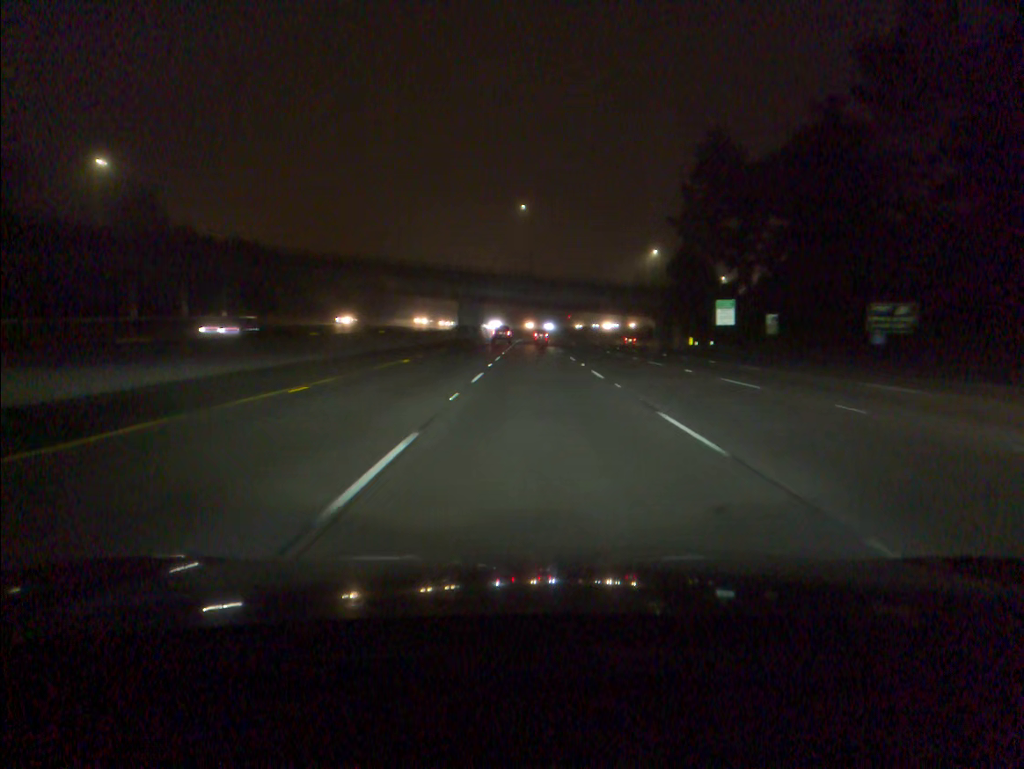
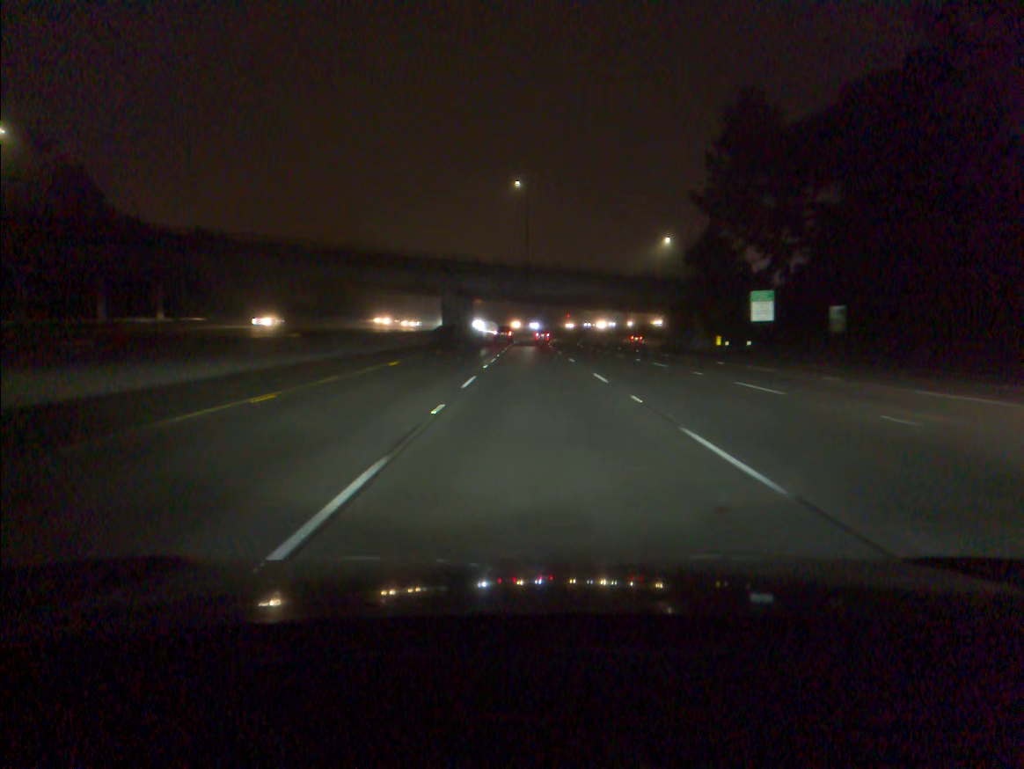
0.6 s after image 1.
(0.0, +16.7) m; 0°
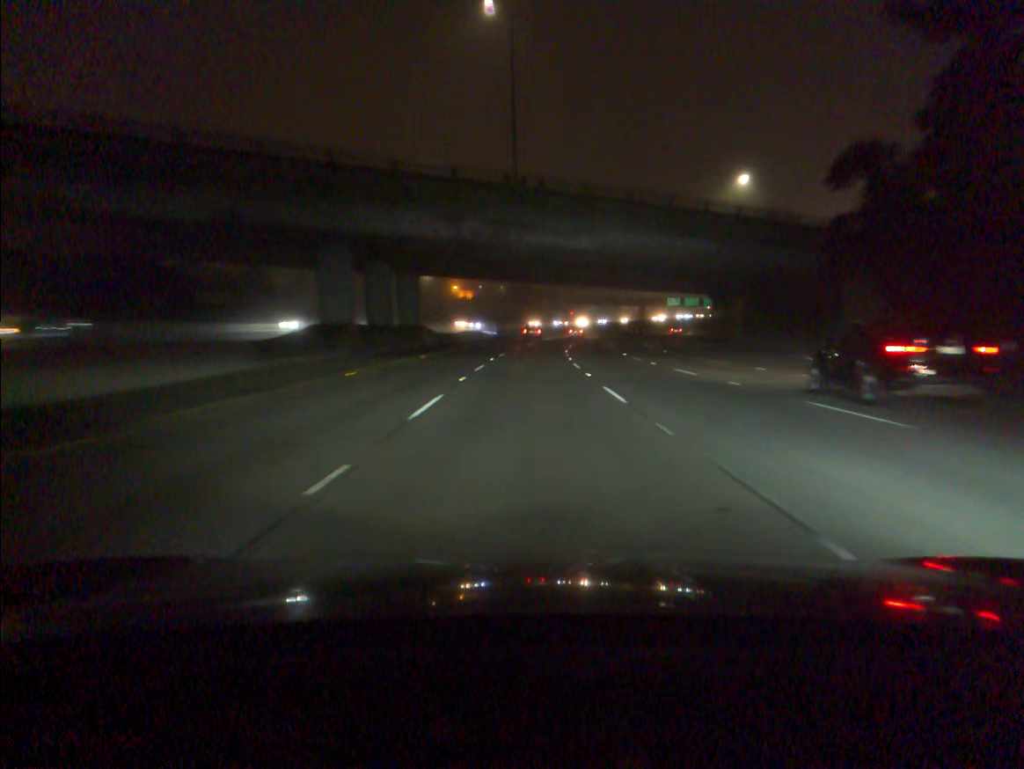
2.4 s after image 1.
(+0.1, +50.0) m; 0°
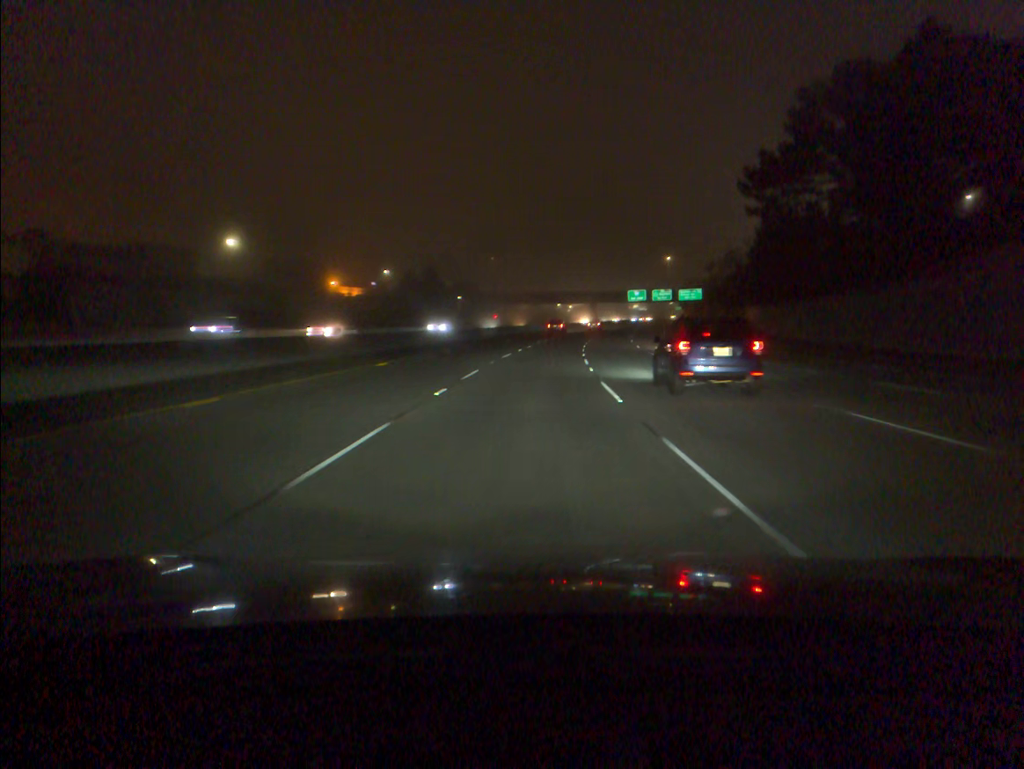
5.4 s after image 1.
(+3.0, +82.7) m; +6°
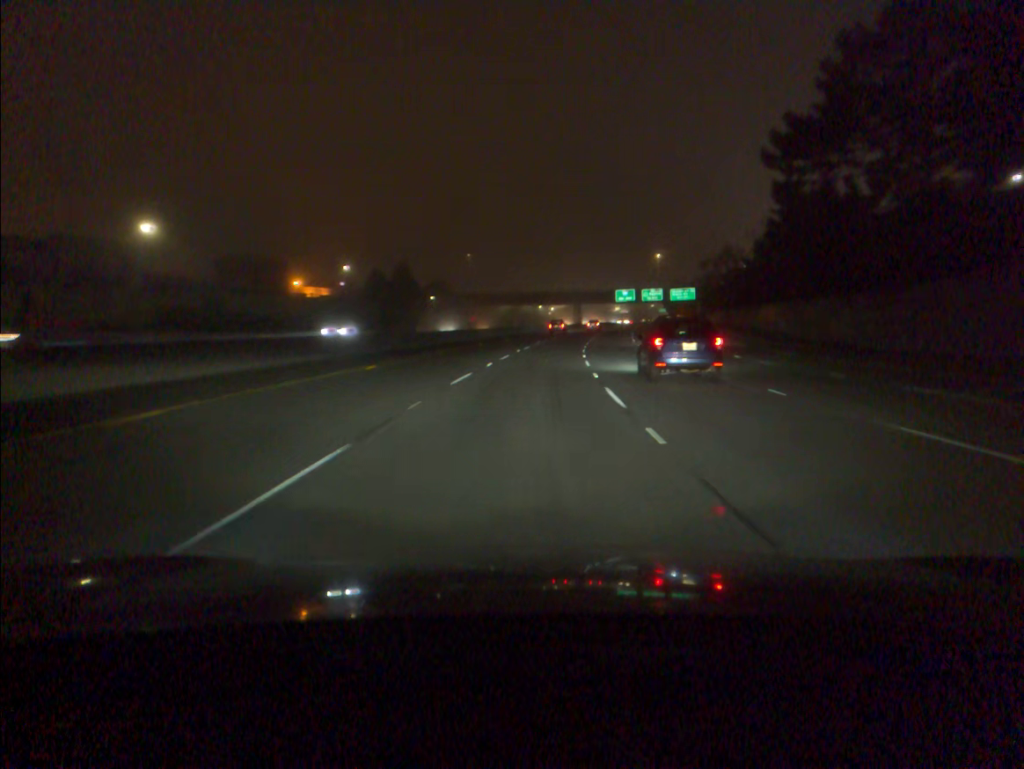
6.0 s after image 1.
(+0.2, +16.5) m; +1°
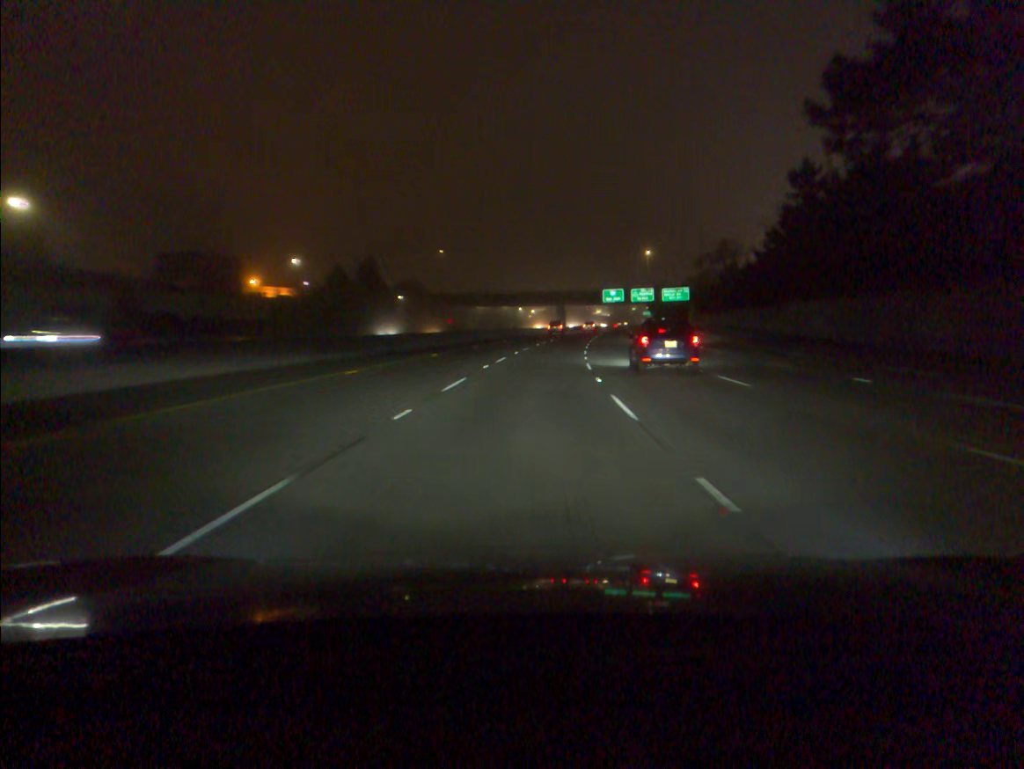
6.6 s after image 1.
(+0.2, +16.6) m; +1°
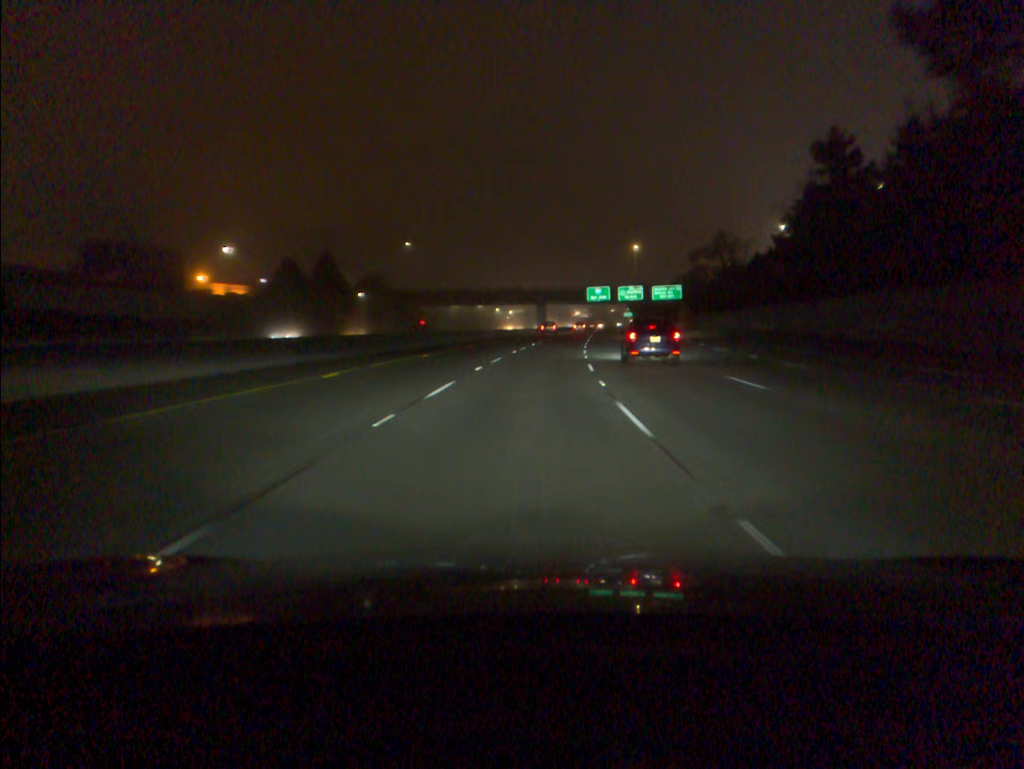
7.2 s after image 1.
(+0.2, +16.6) m; +2°
